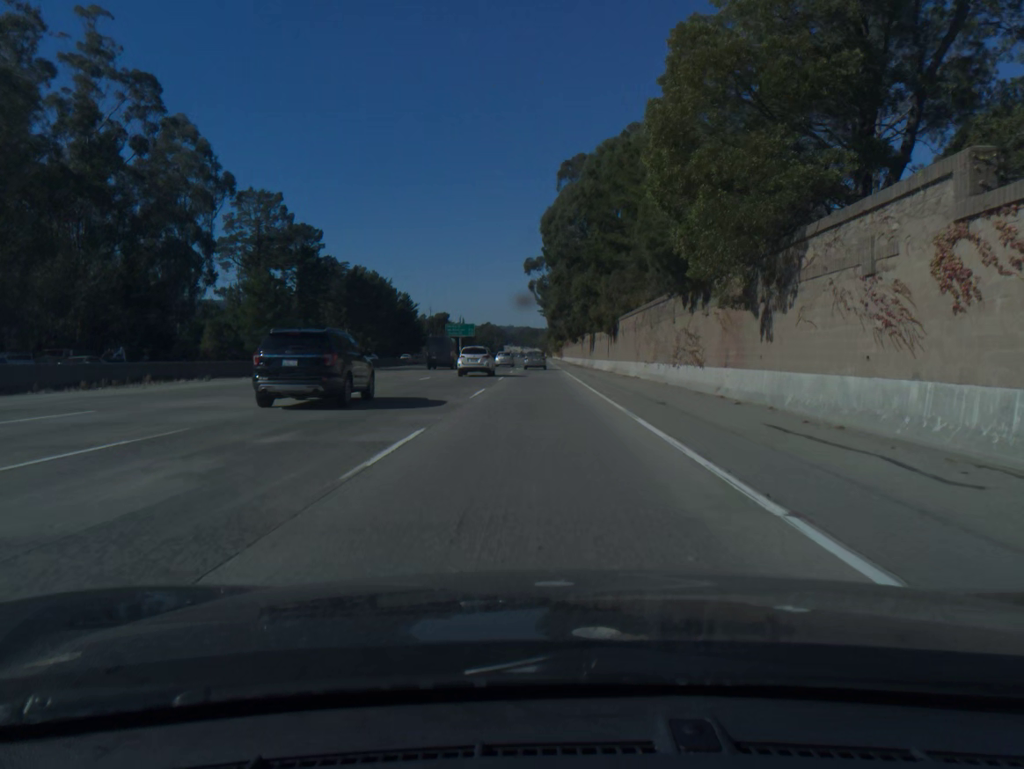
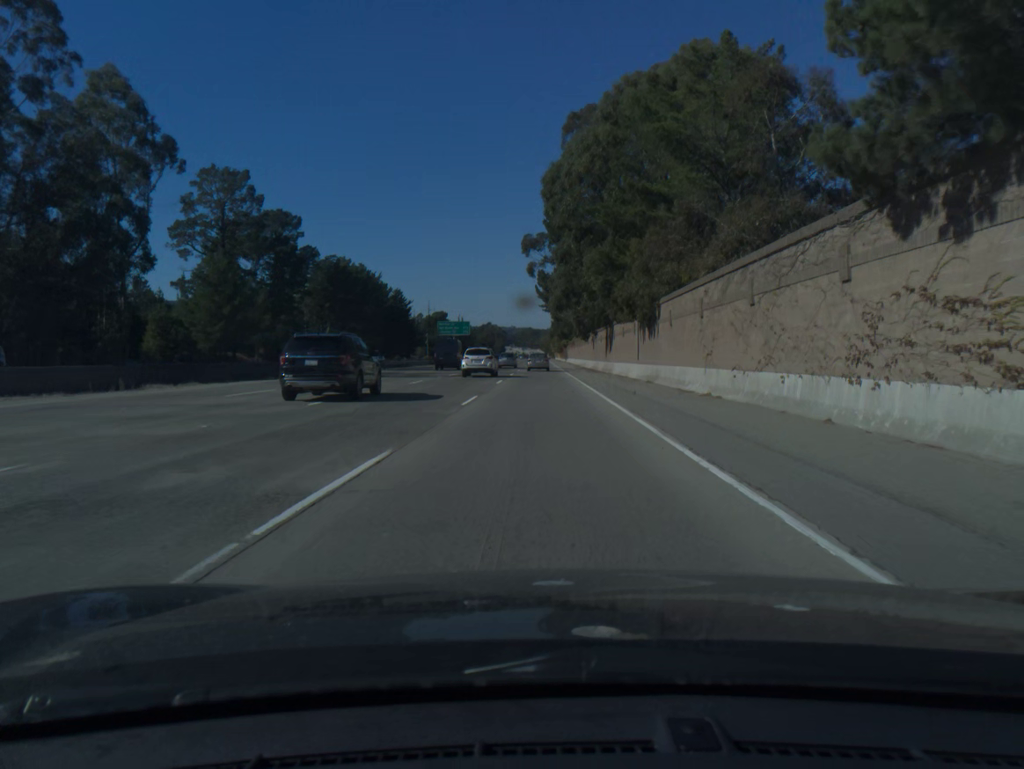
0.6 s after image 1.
(0.0, +17.3) m; 0°
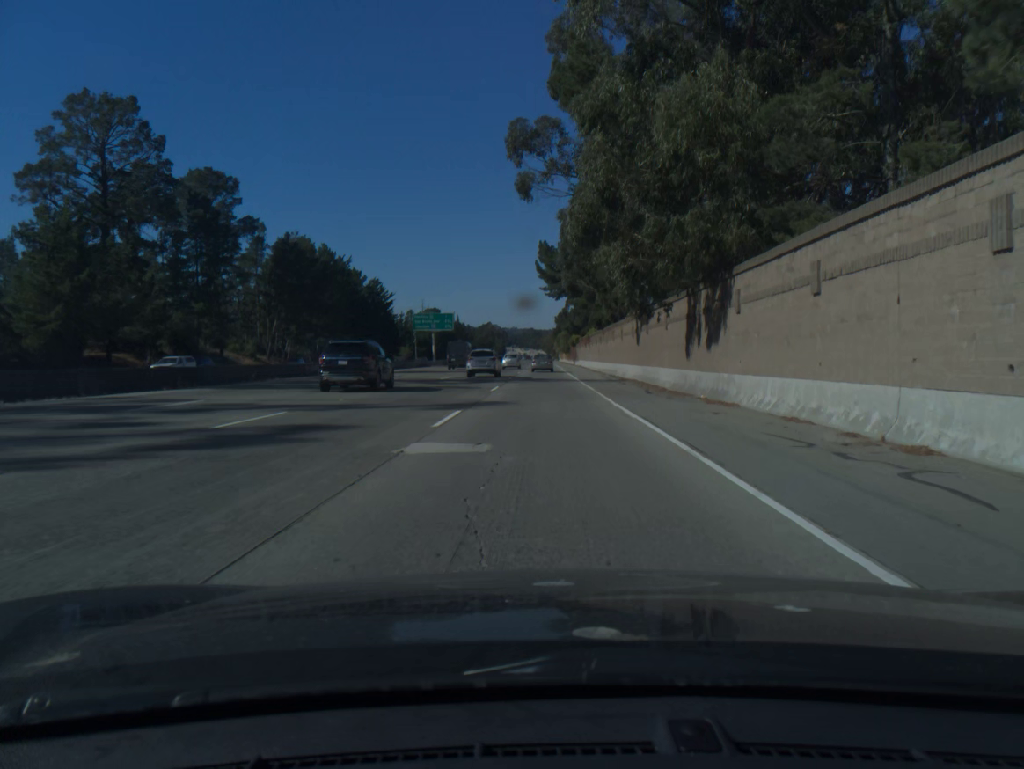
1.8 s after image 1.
(-0.1, +34.9) m; 0°
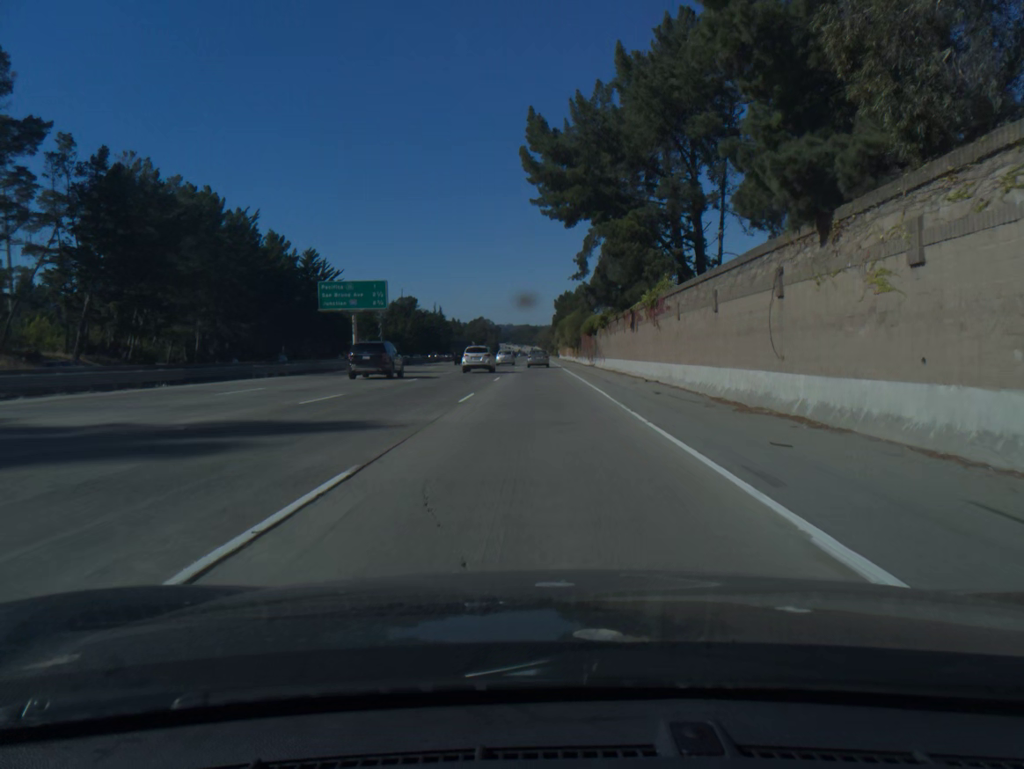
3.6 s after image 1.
(+0.2, +53.2) m; 0°
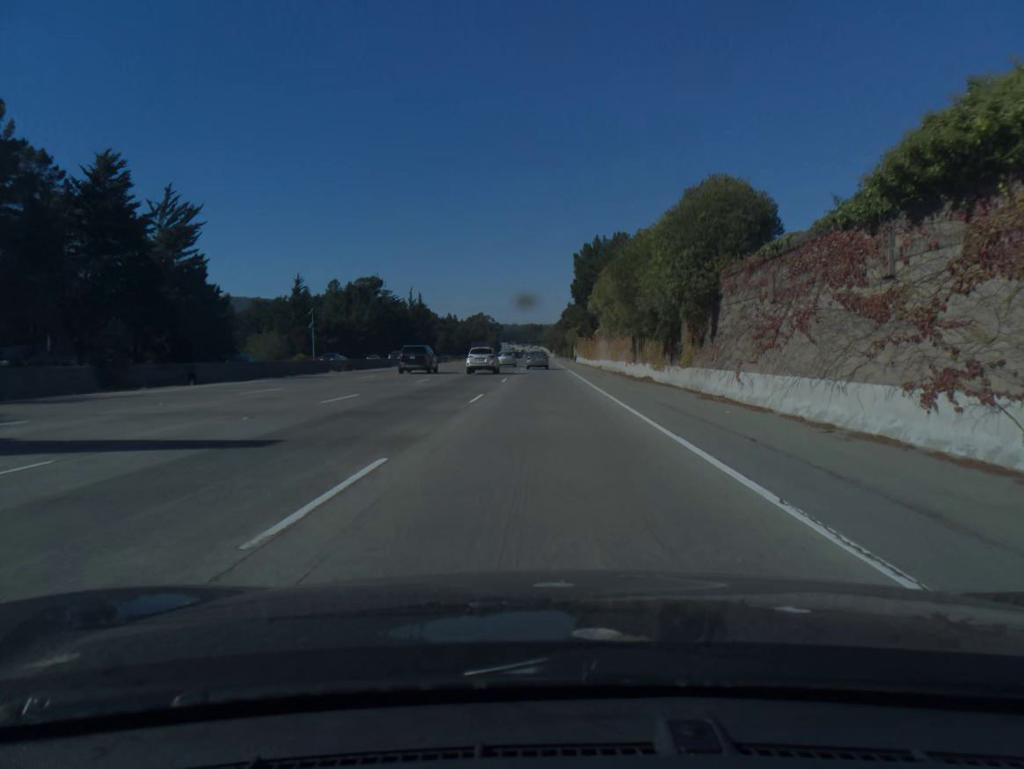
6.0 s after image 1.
(-0.2, +71.7) m; 0°
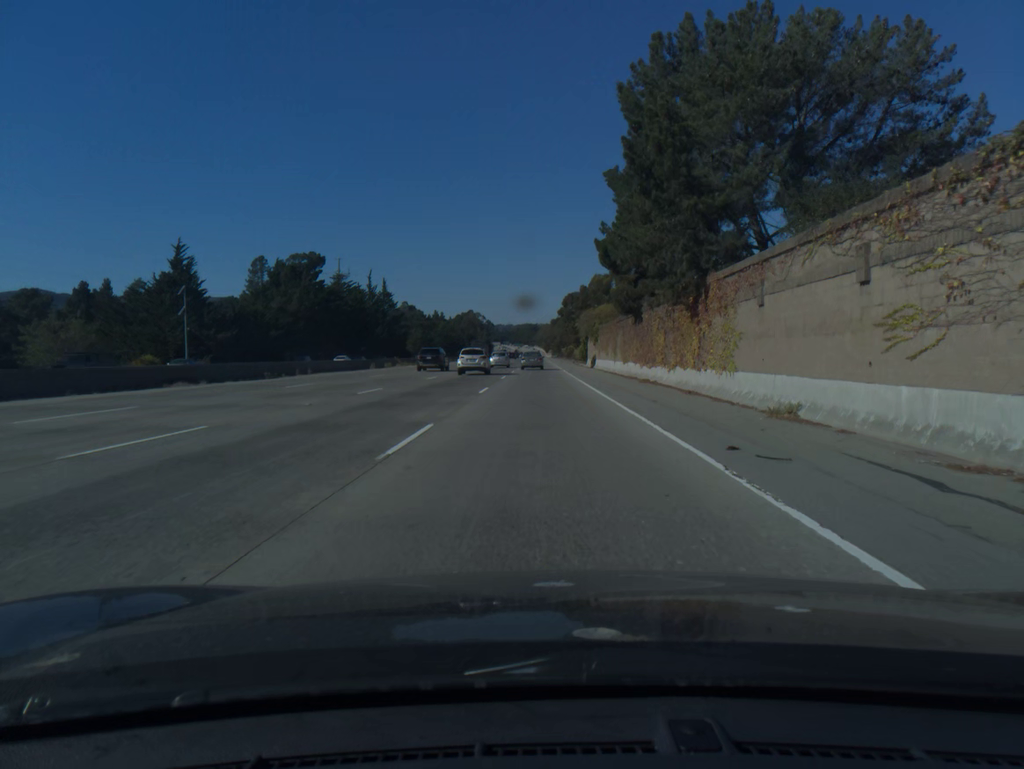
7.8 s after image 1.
(+0.1, +54.0) m; 0°
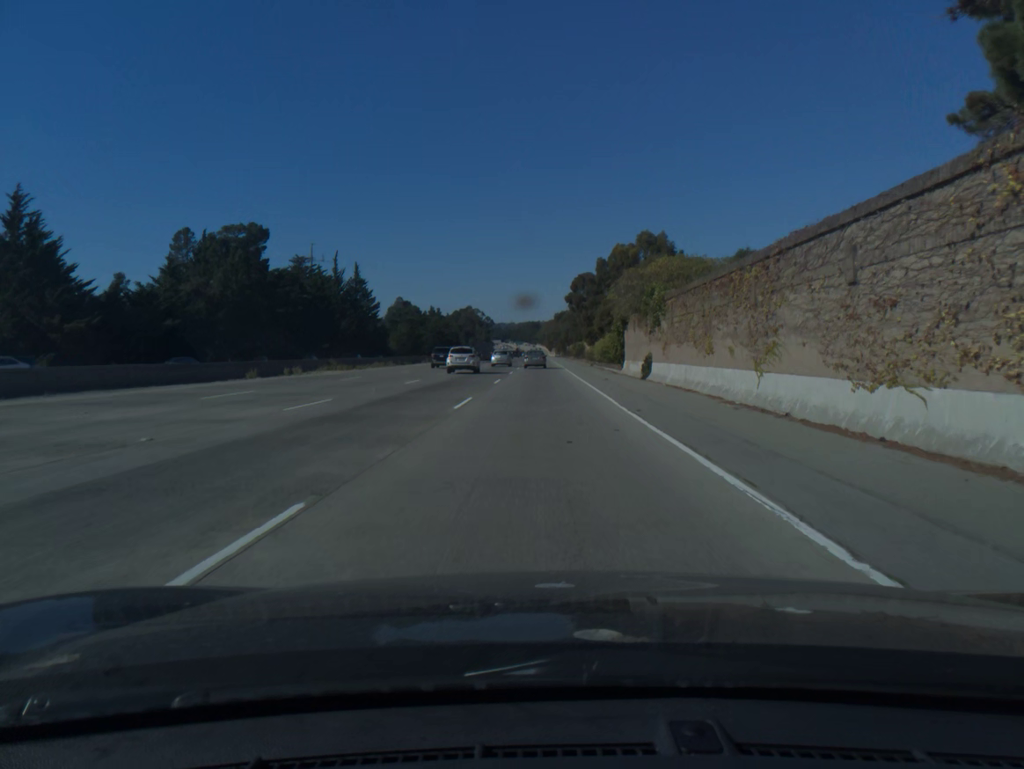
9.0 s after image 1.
(0.0, +36.1) m; 0°
